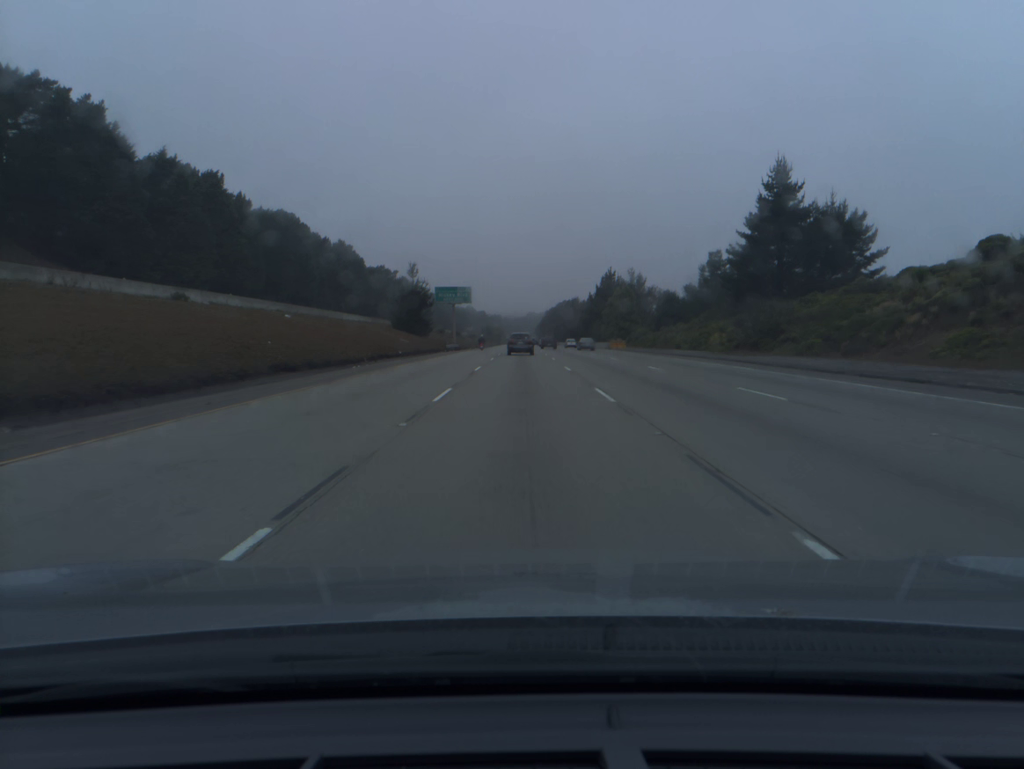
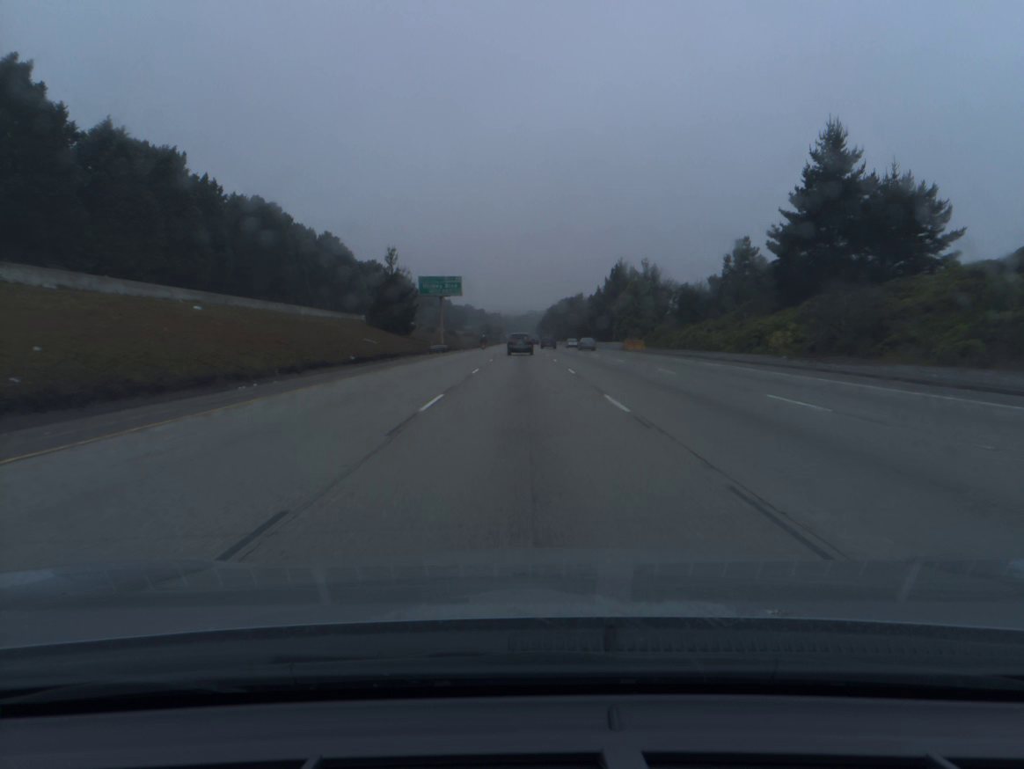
(0.0, +16.6) m; 0°
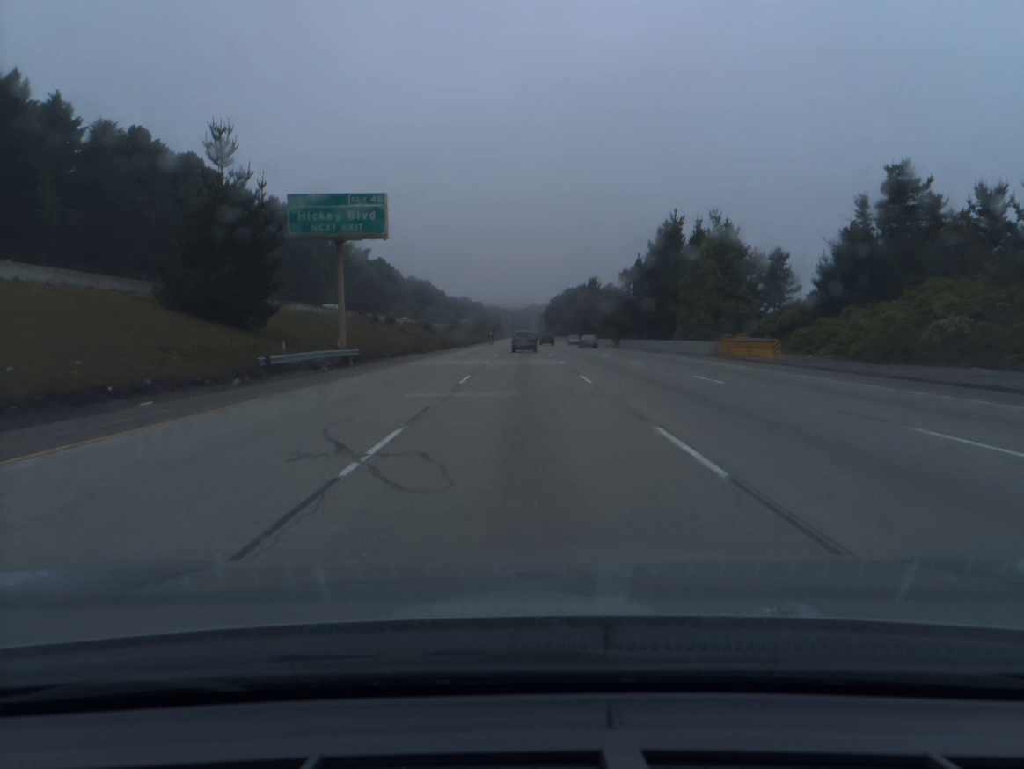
(0.0, +50.5) m; 0°
